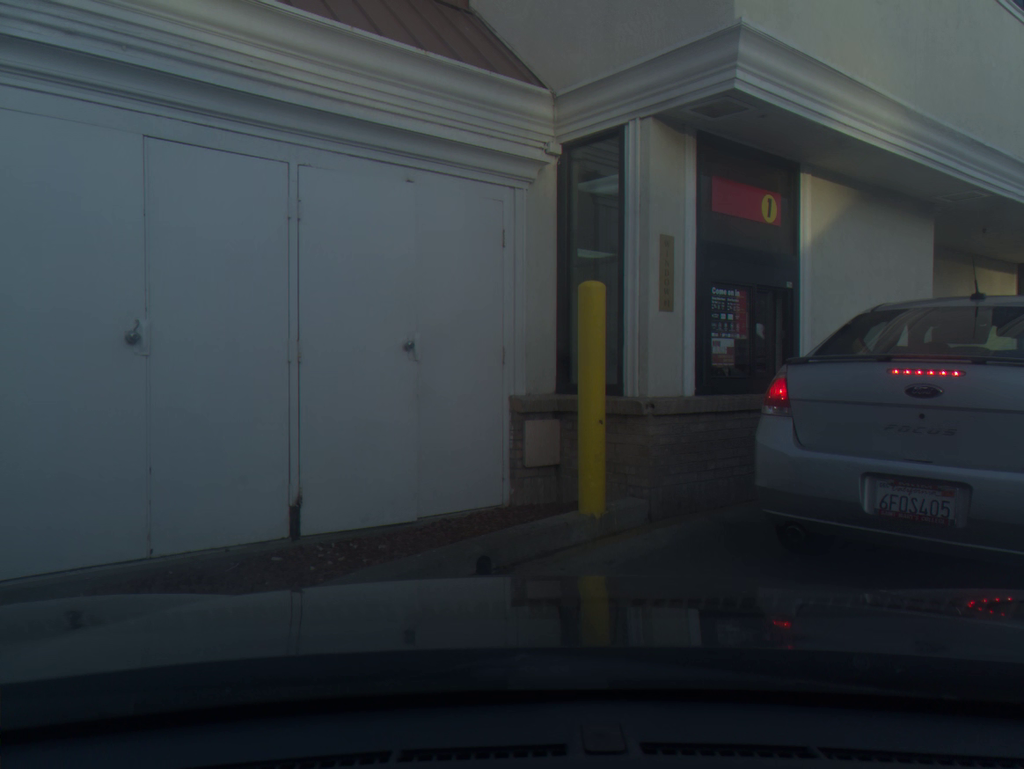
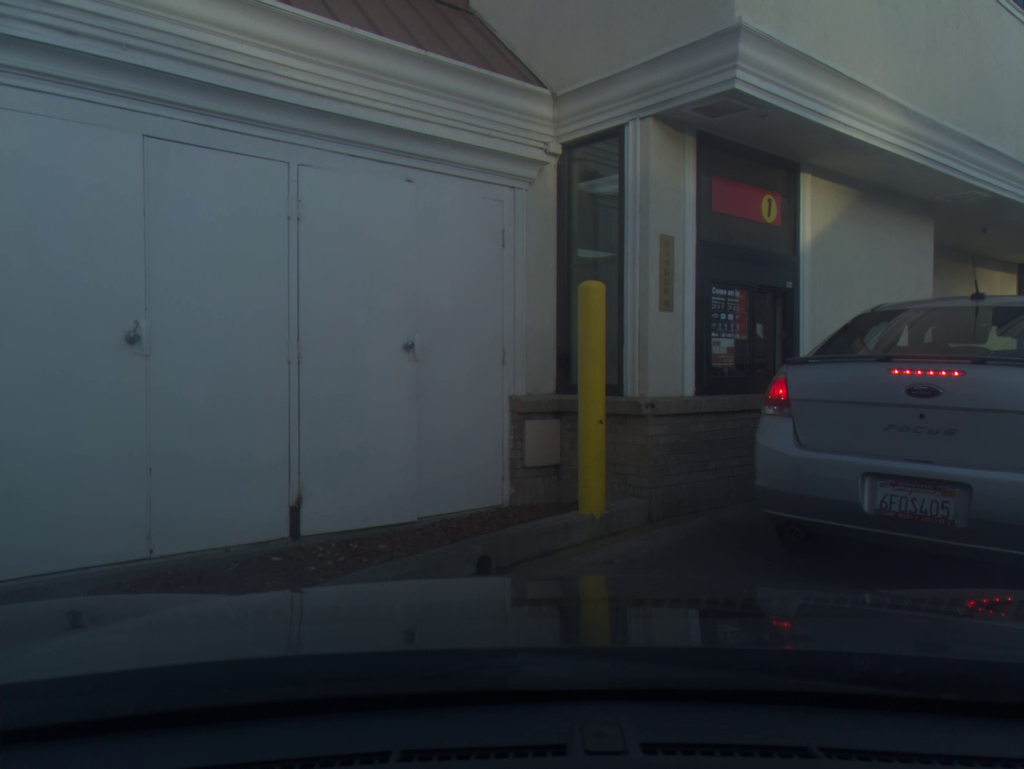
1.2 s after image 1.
(0.0, 0.0) m; 0°
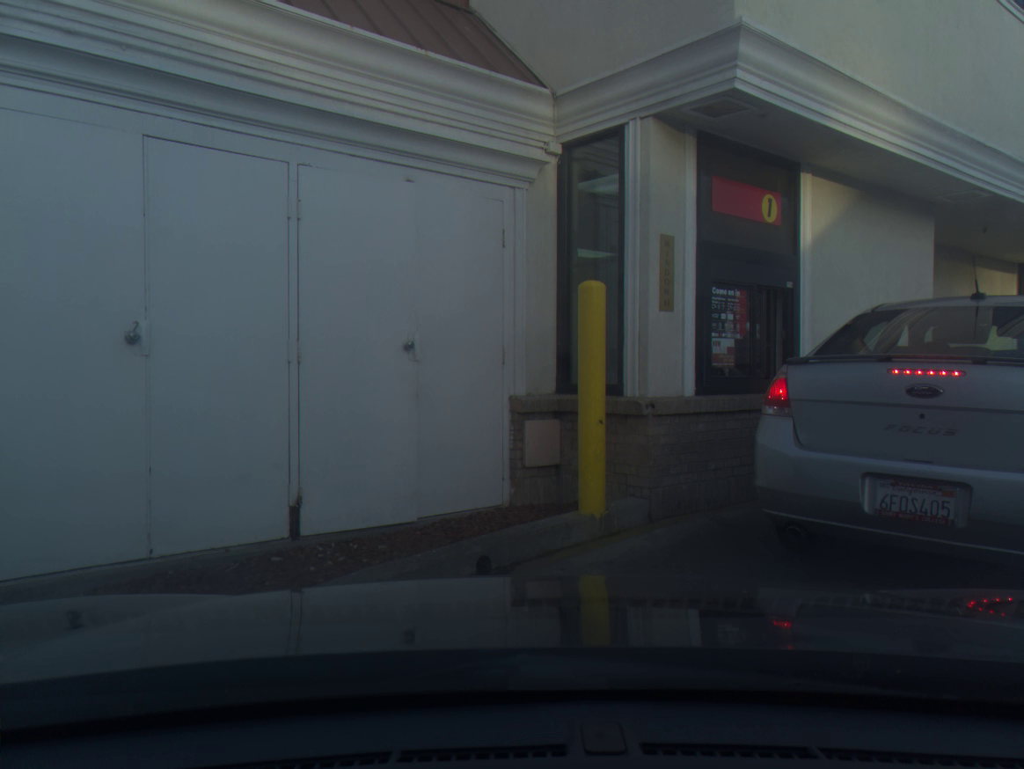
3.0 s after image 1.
(0.0, 0.0) m; 0°
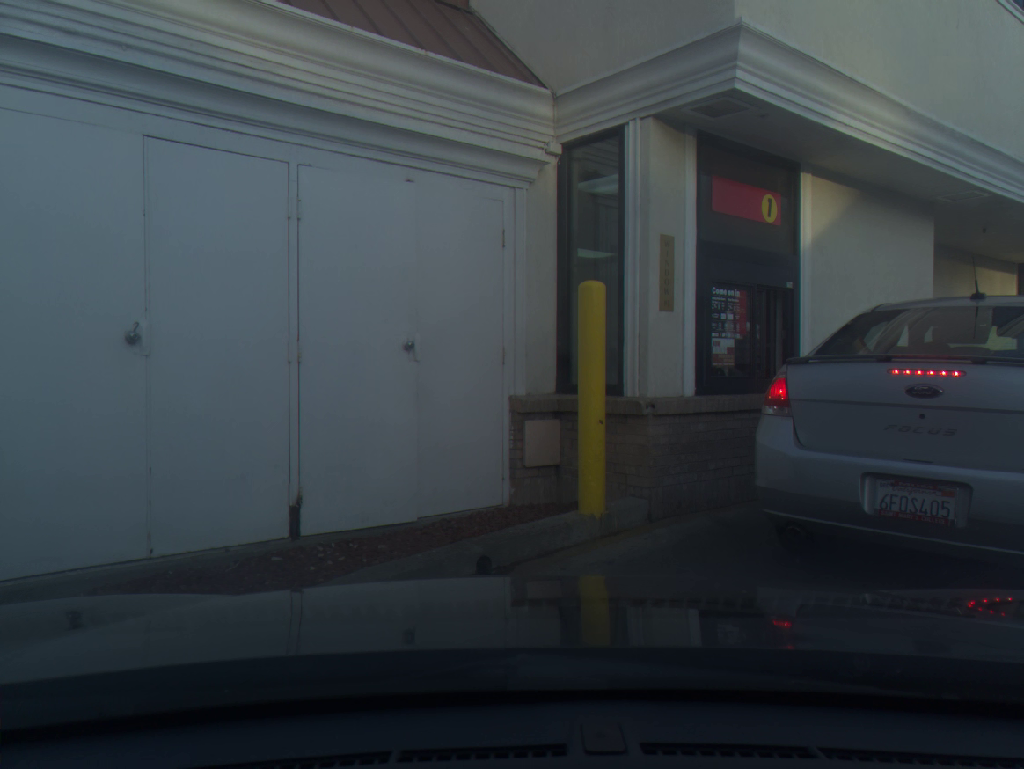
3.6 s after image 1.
(0.0, 0.0) m; 0°
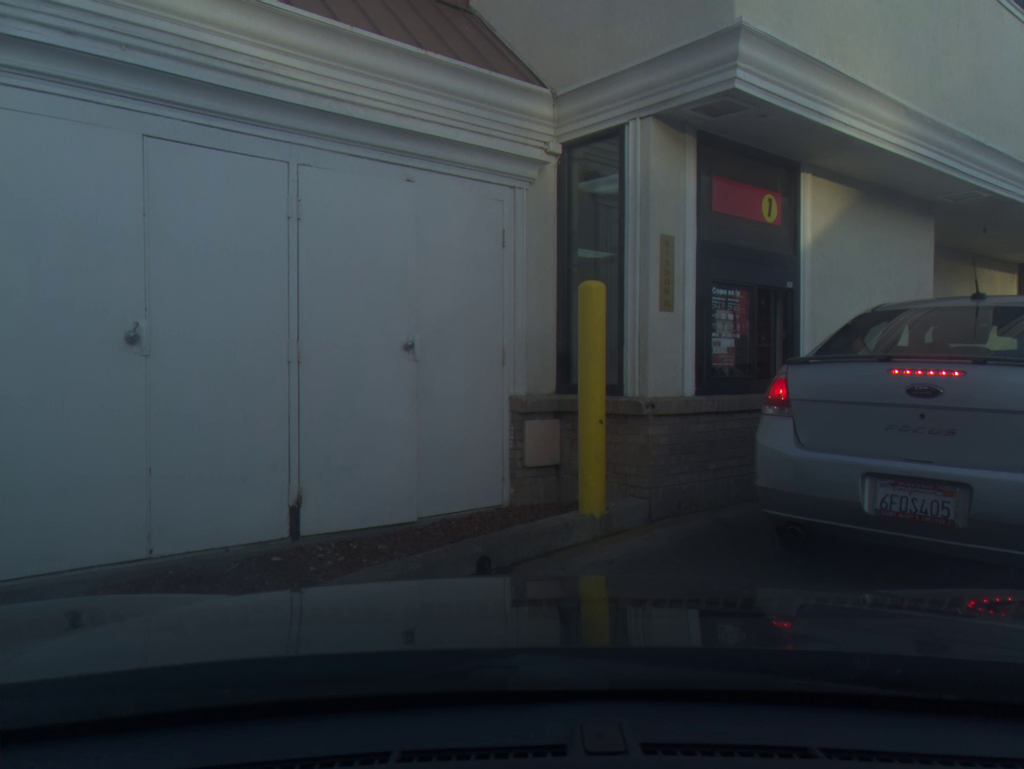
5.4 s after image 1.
(0.0, 0.0) m; 0°
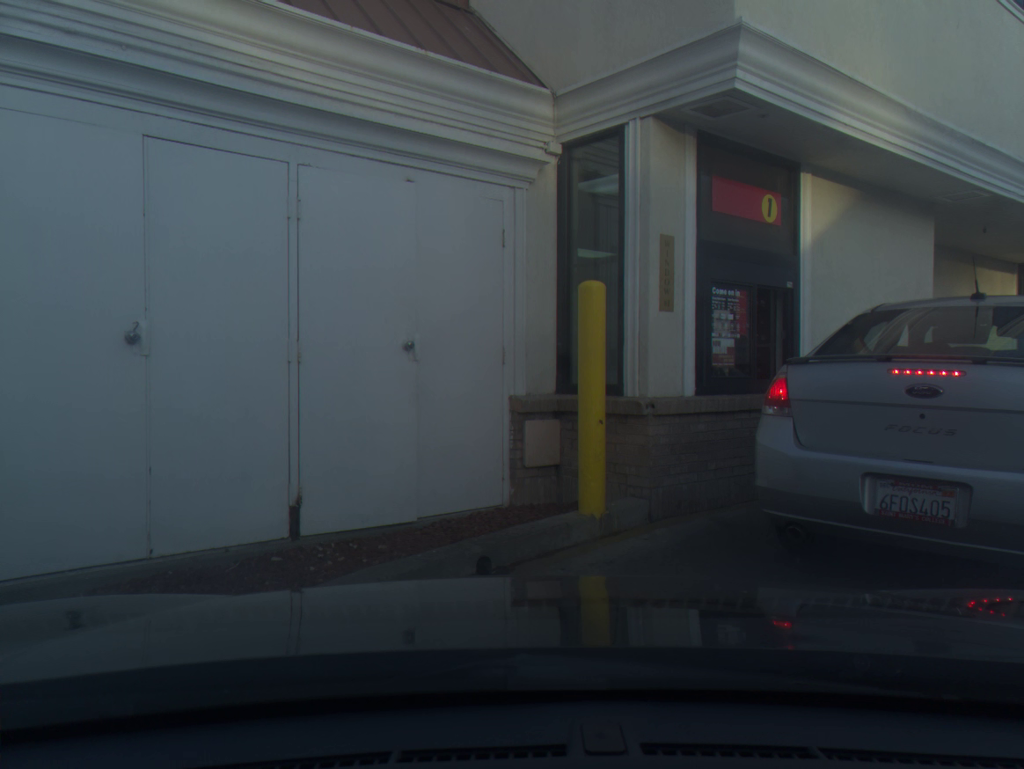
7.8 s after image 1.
(0.0, 0.0) m; 0°
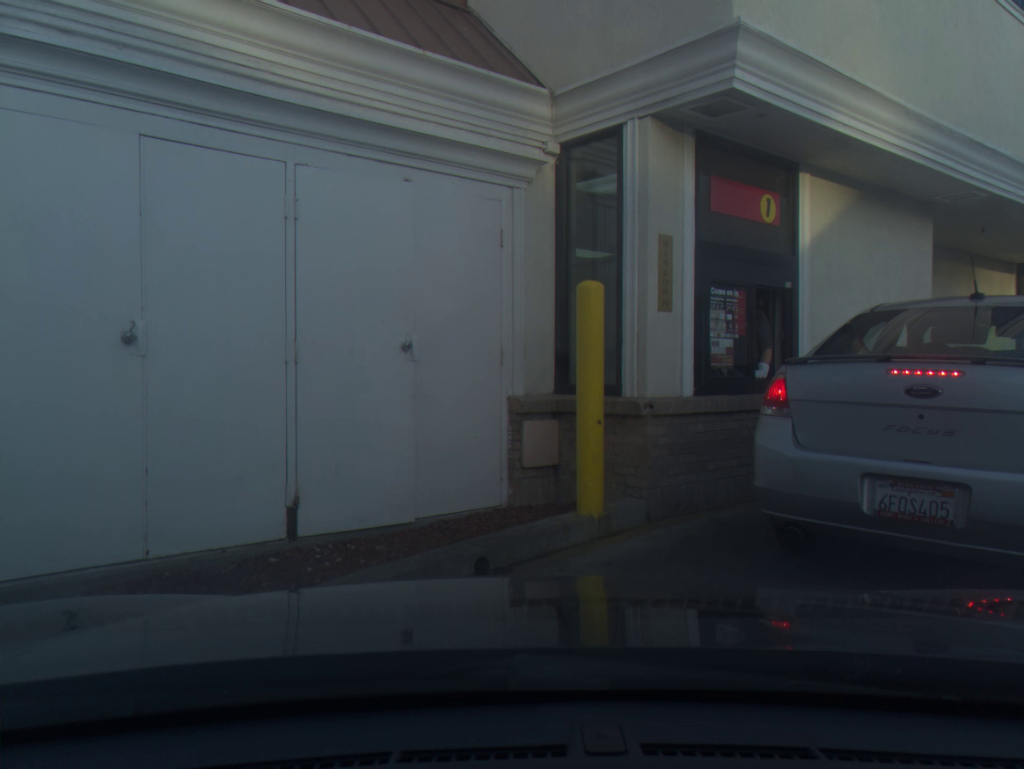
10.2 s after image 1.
(0.0, 0.0) m; 0°
